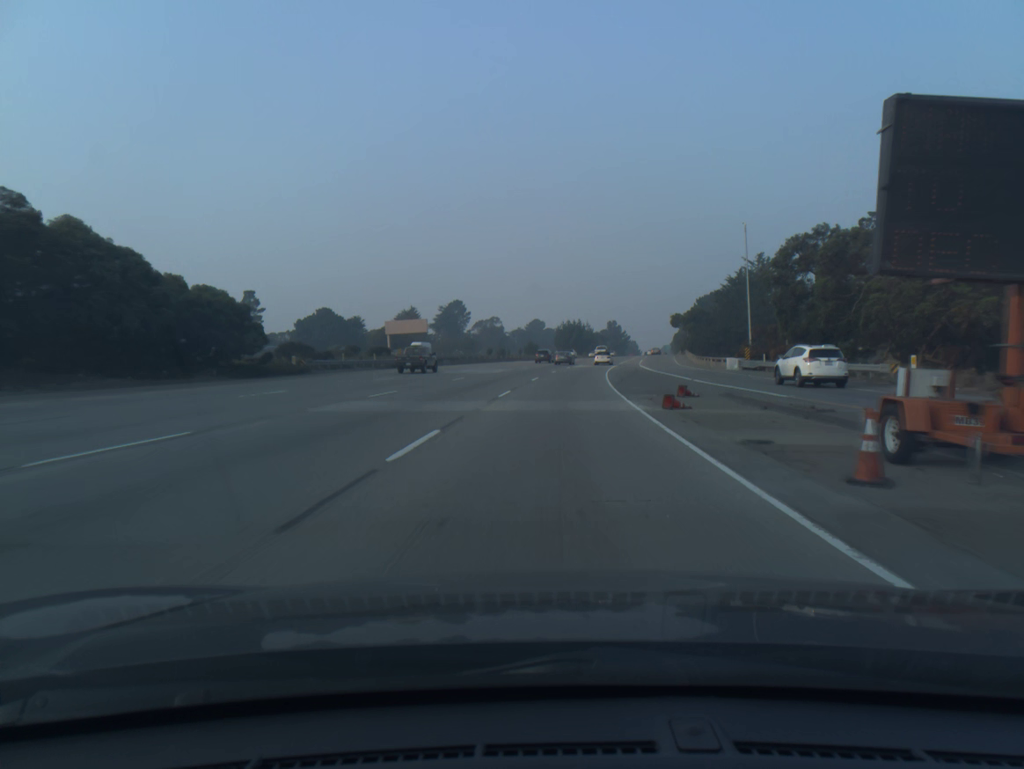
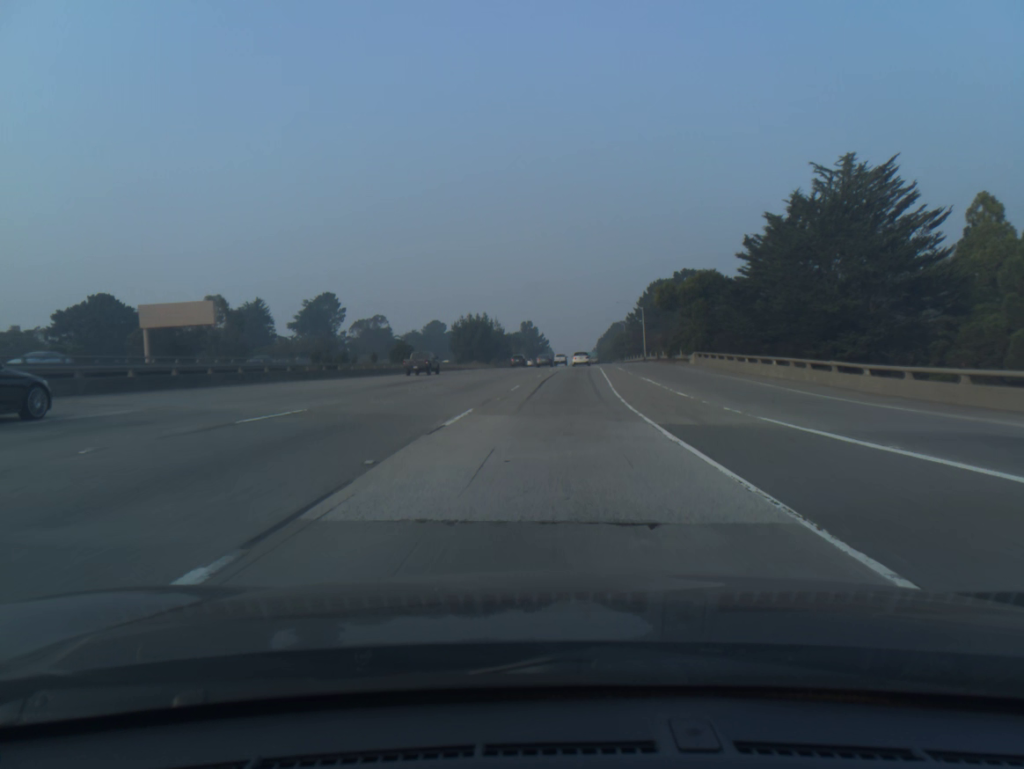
(+3.8, +66.3) m; +7°
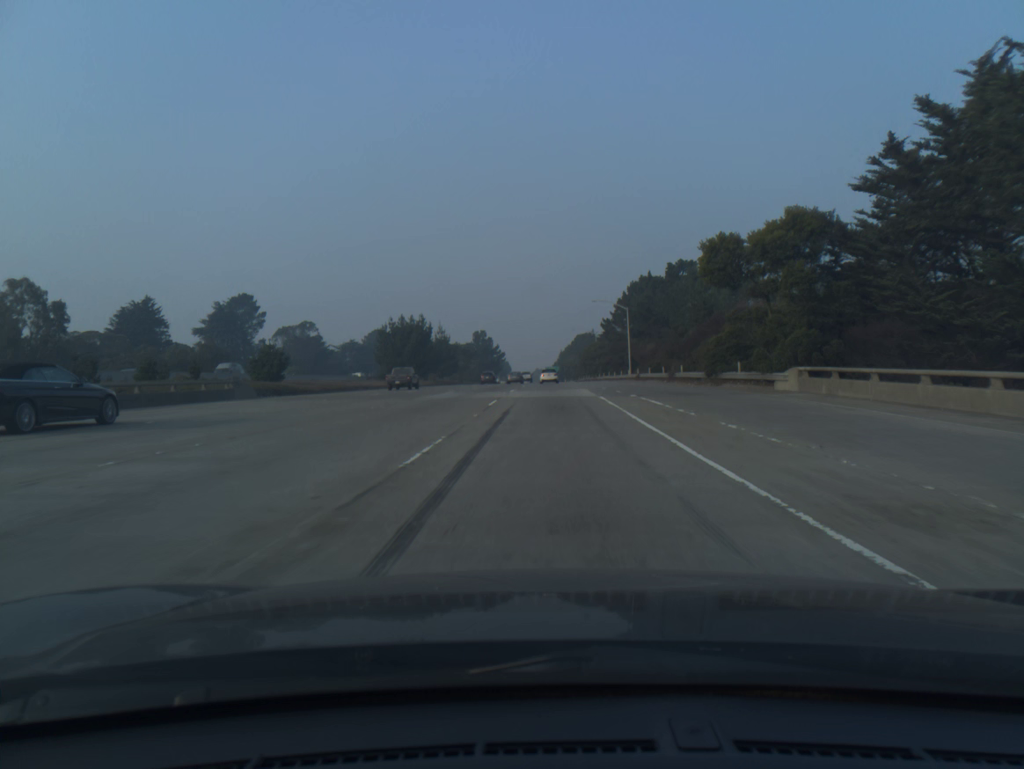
(+0.8, +33.4) m; +3°
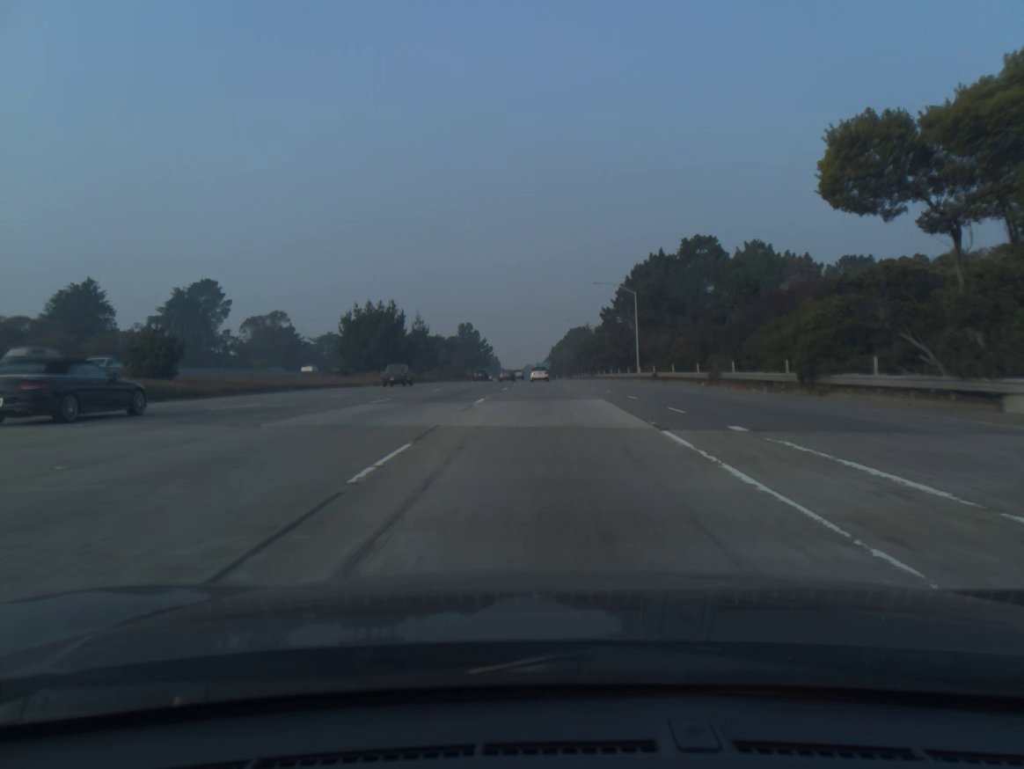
(+0.1, +16.7) m; +1°
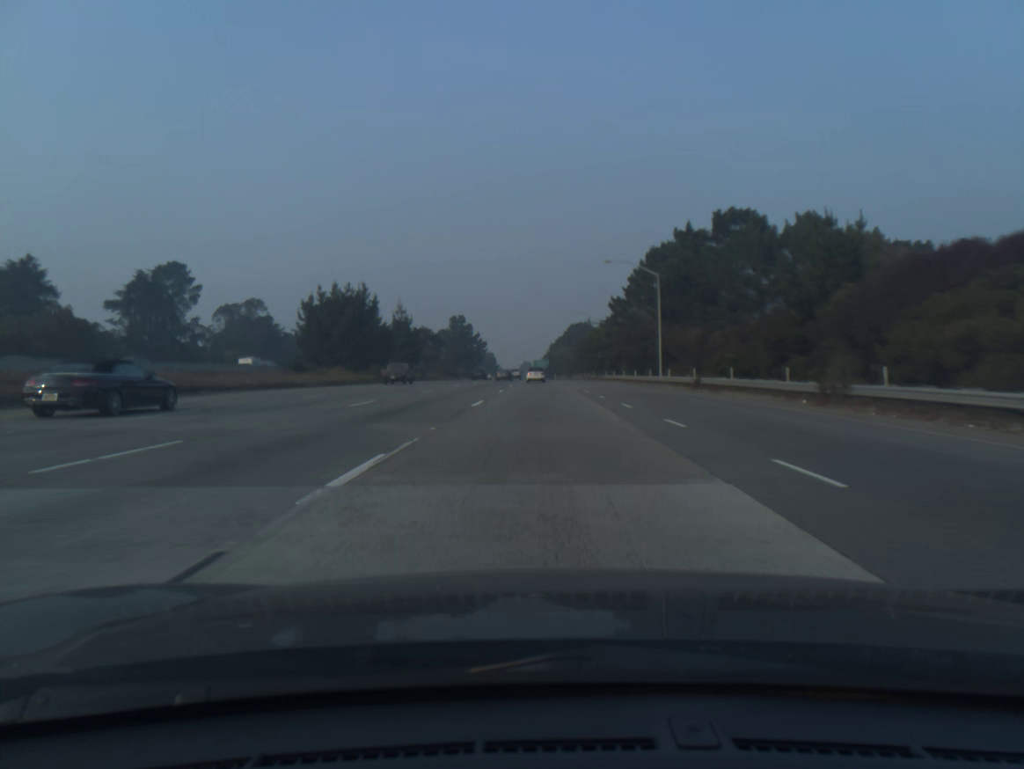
(0.0, +16.7) m; 0°
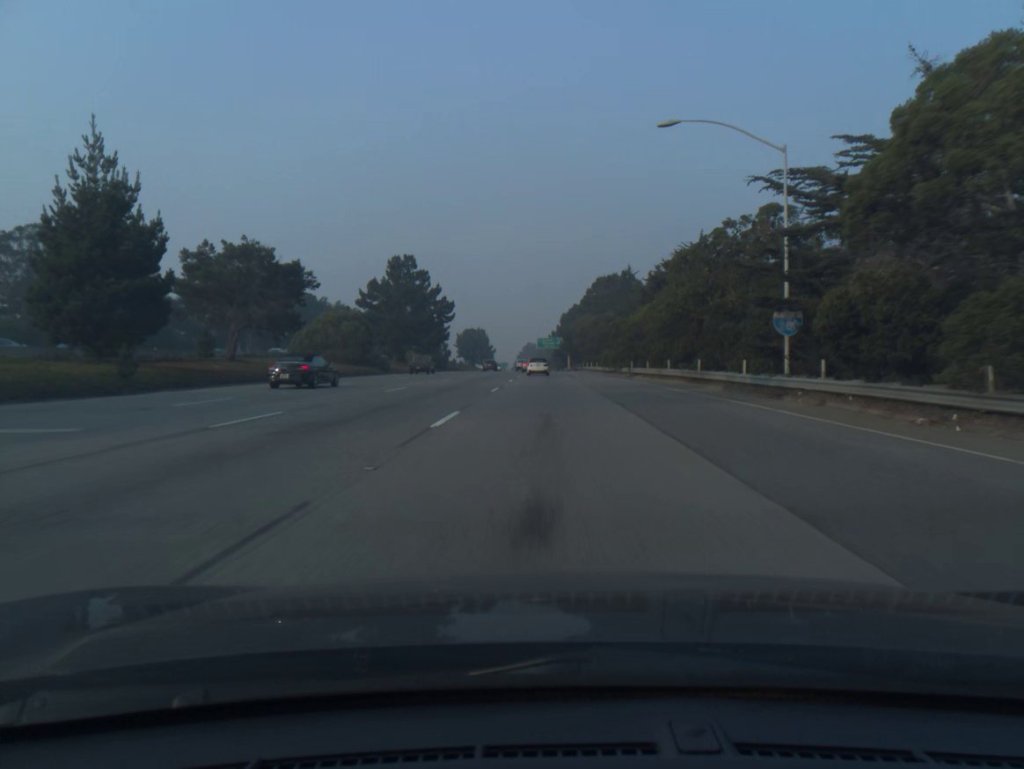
(-0.1, +83.1) m; 0°
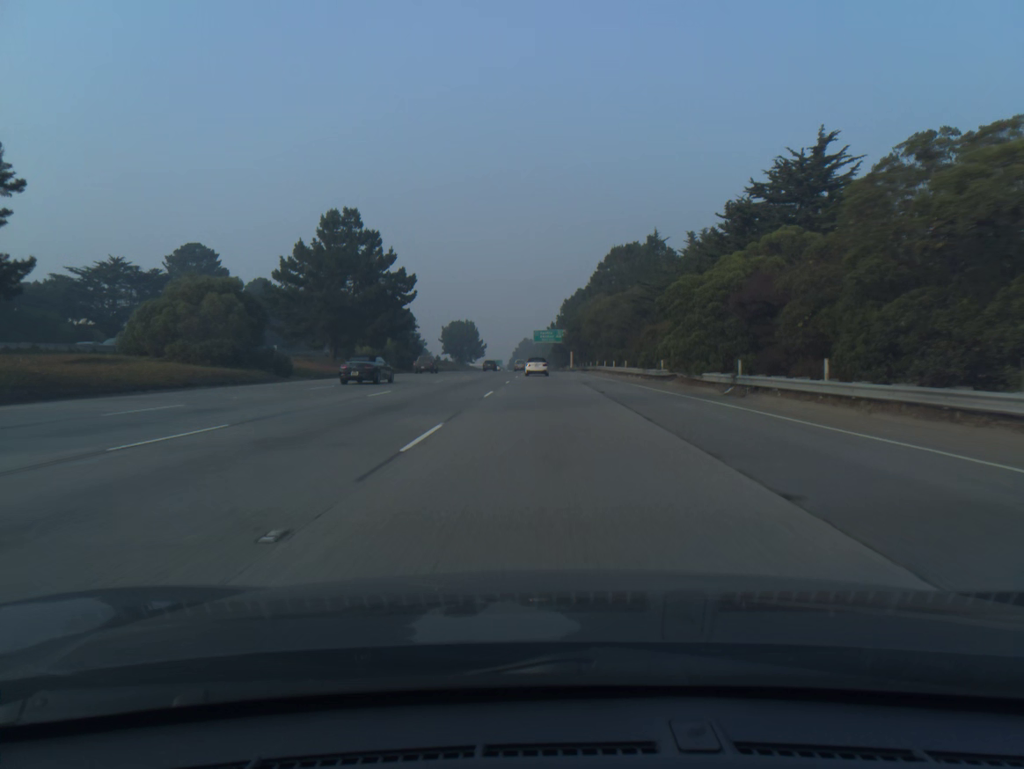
(0.0, +32.5) m; 0°
